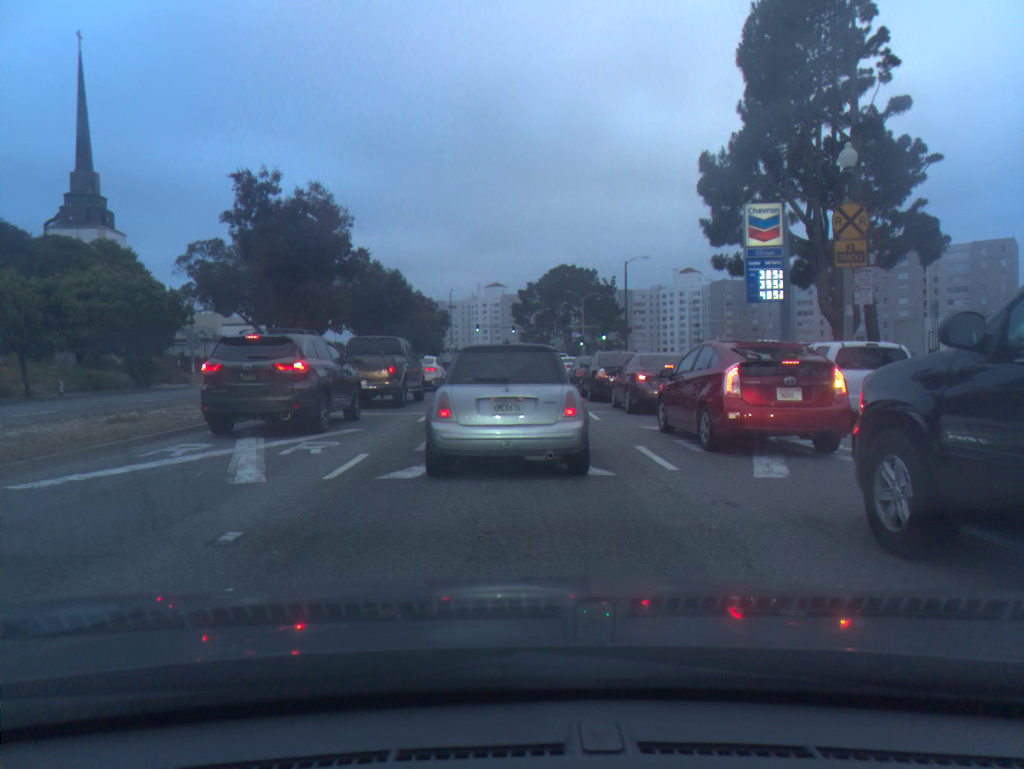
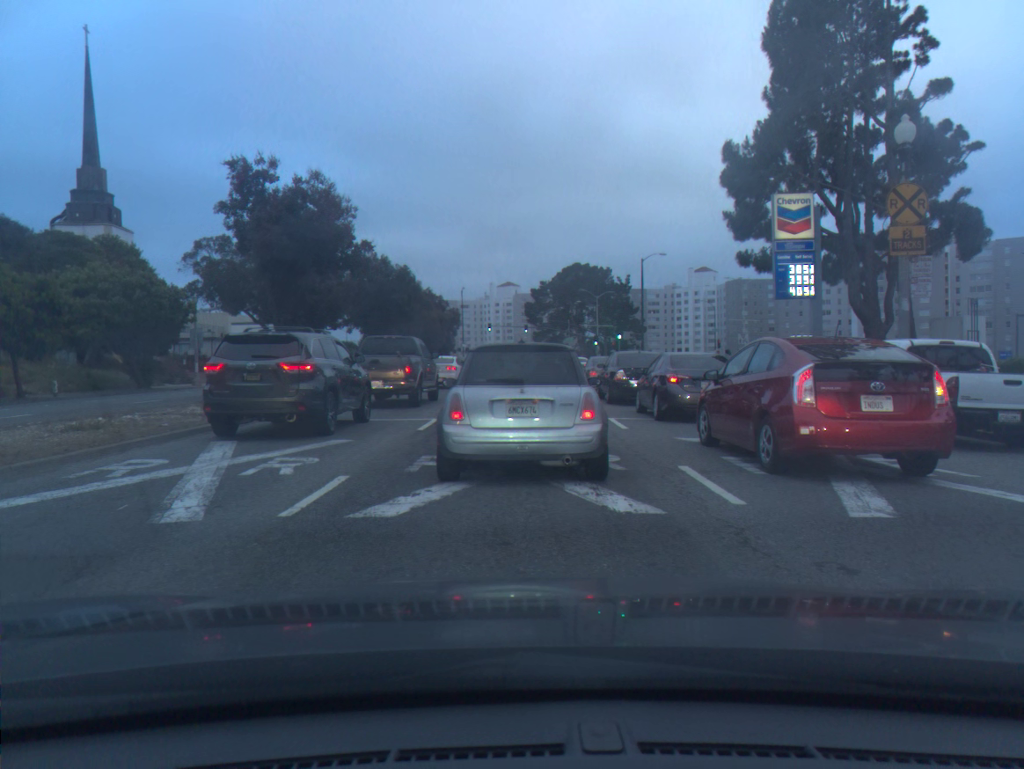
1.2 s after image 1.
(0.0, +2.0) m; -2°
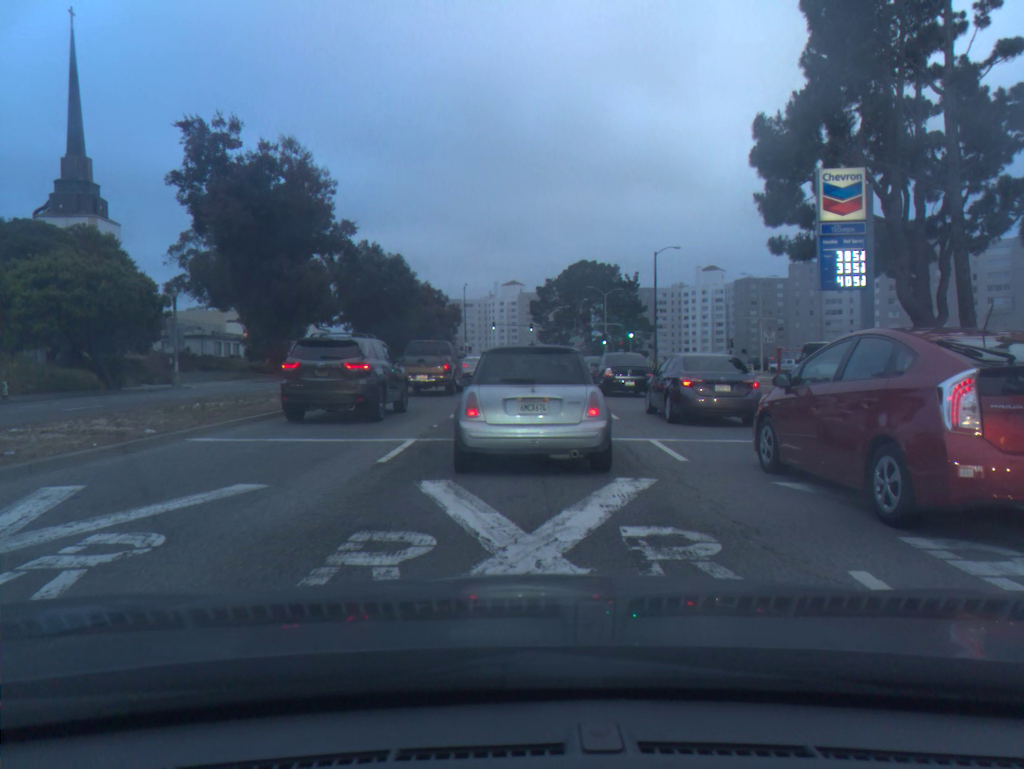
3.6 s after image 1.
(+0.1, +4.5) m; +1°
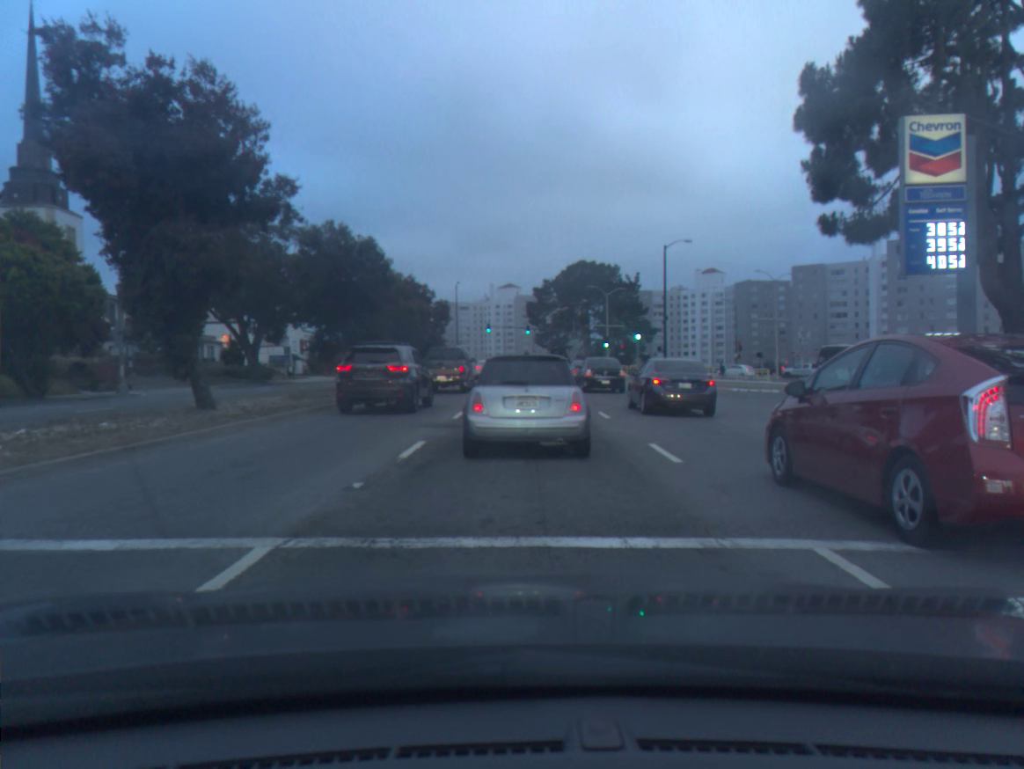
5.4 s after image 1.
(0.0, +6.6) m; 0°
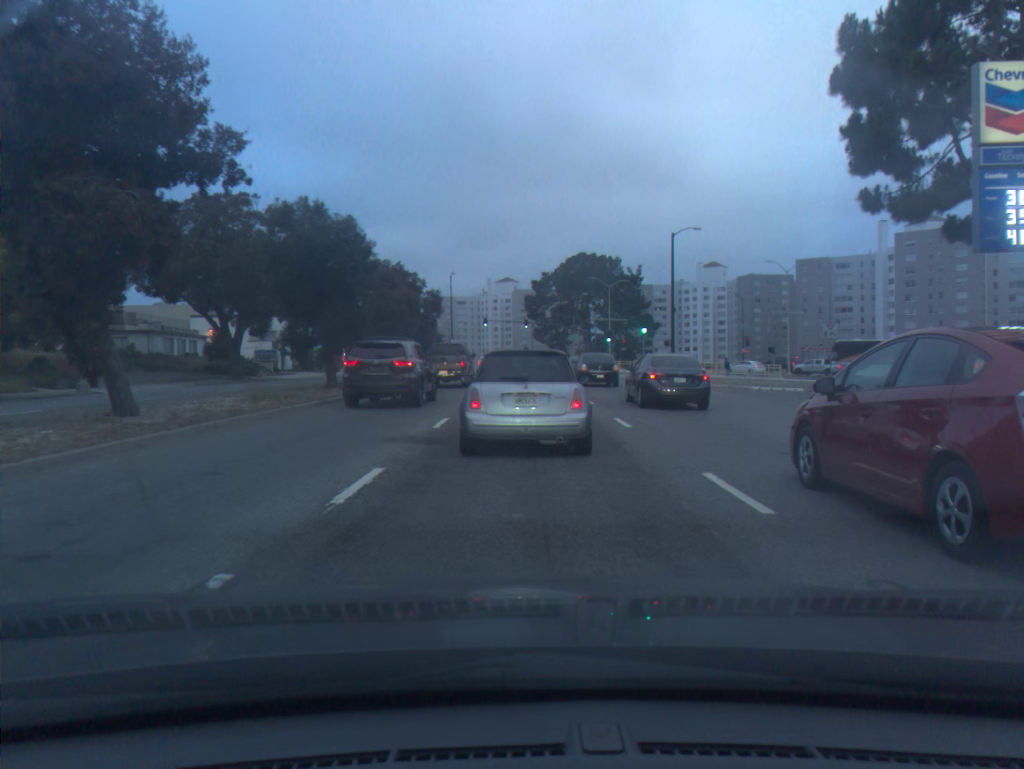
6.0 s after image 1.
(0.0, +3.5) m; 0°
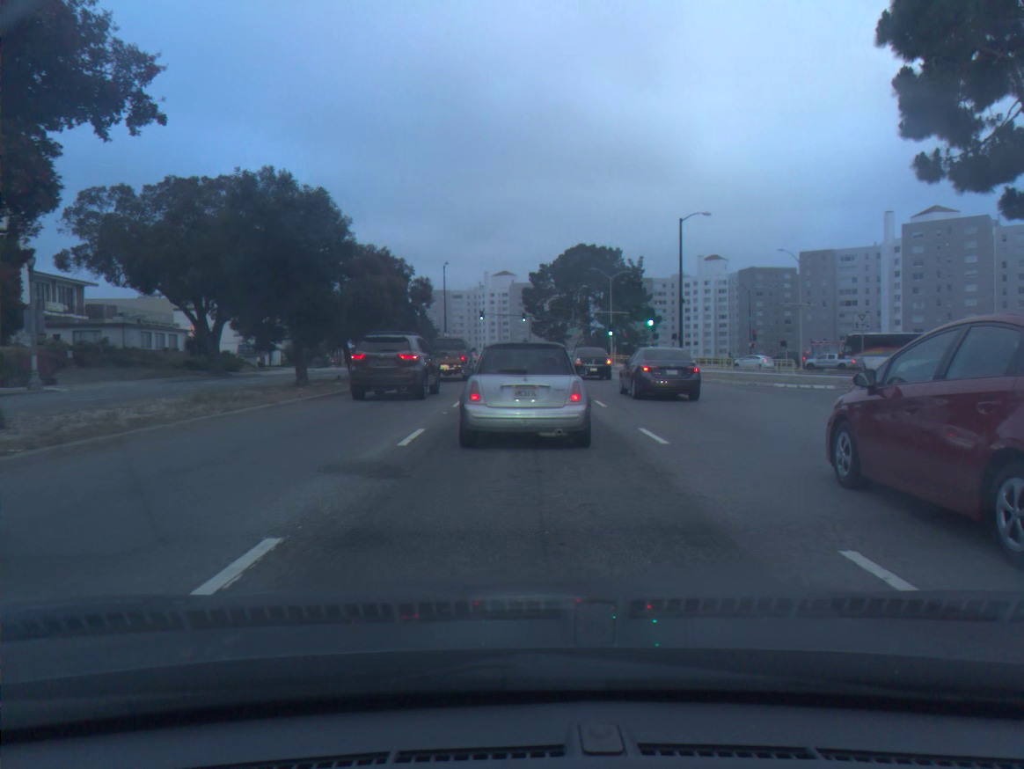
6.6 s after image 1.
(0.0, +3.7) m; 0°
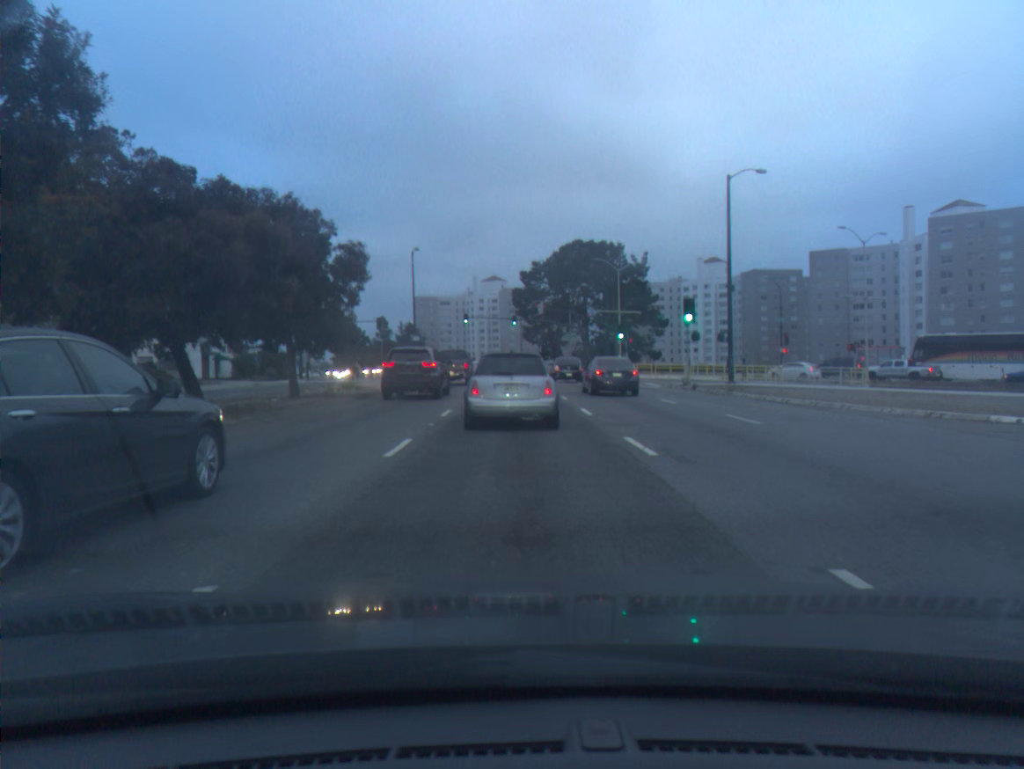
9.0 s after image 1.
(+0.1, +15.8) m; +1°
